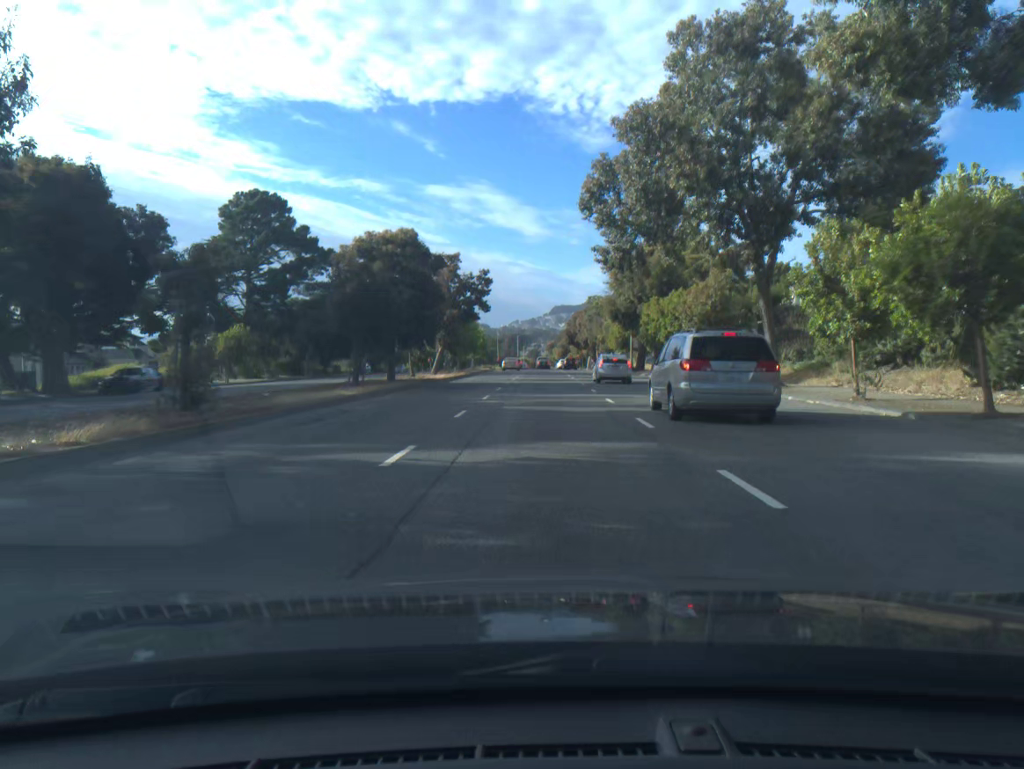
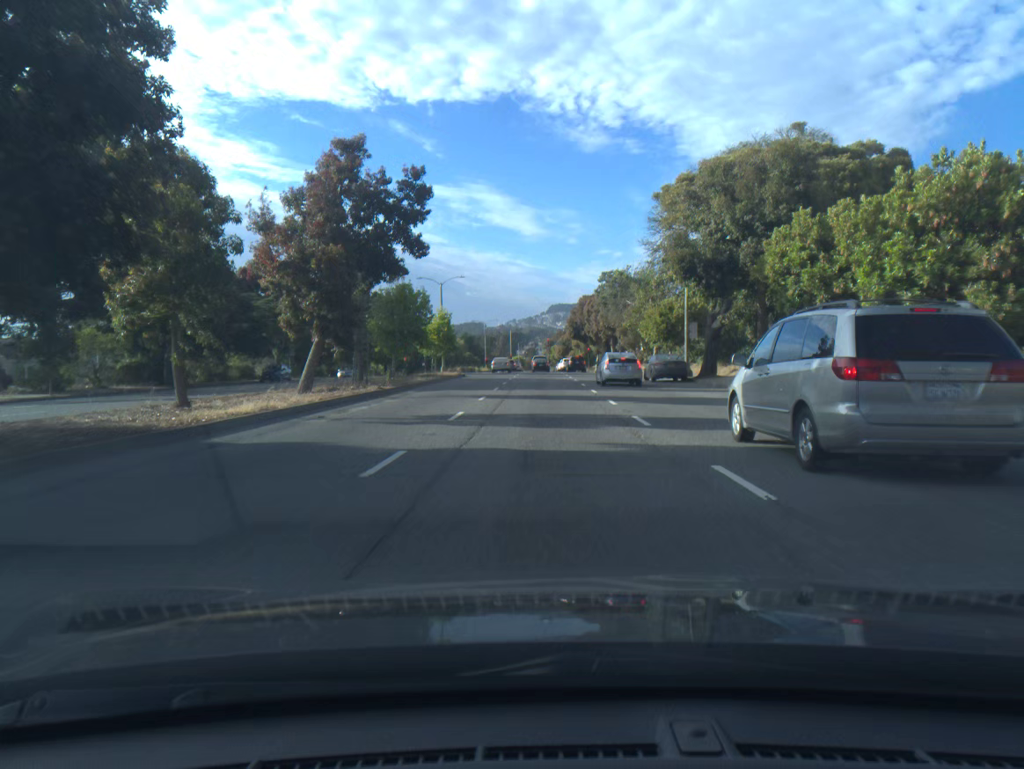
(0.0, +29.8) m; 0°
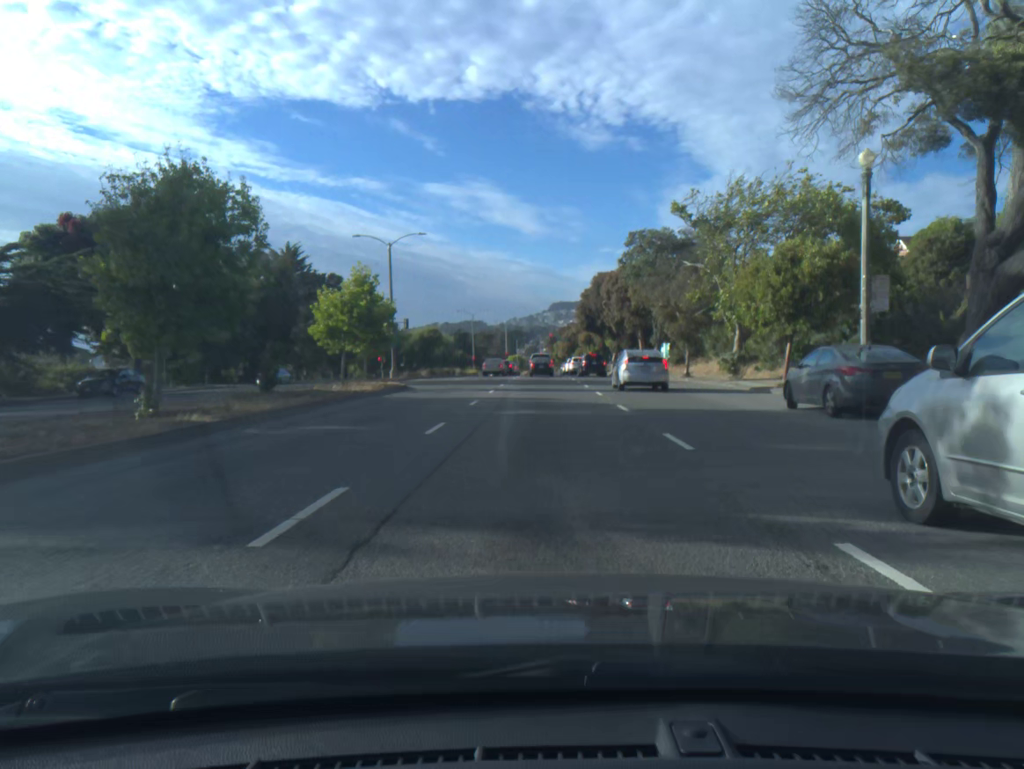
(0.0, +25.1) m; 0°
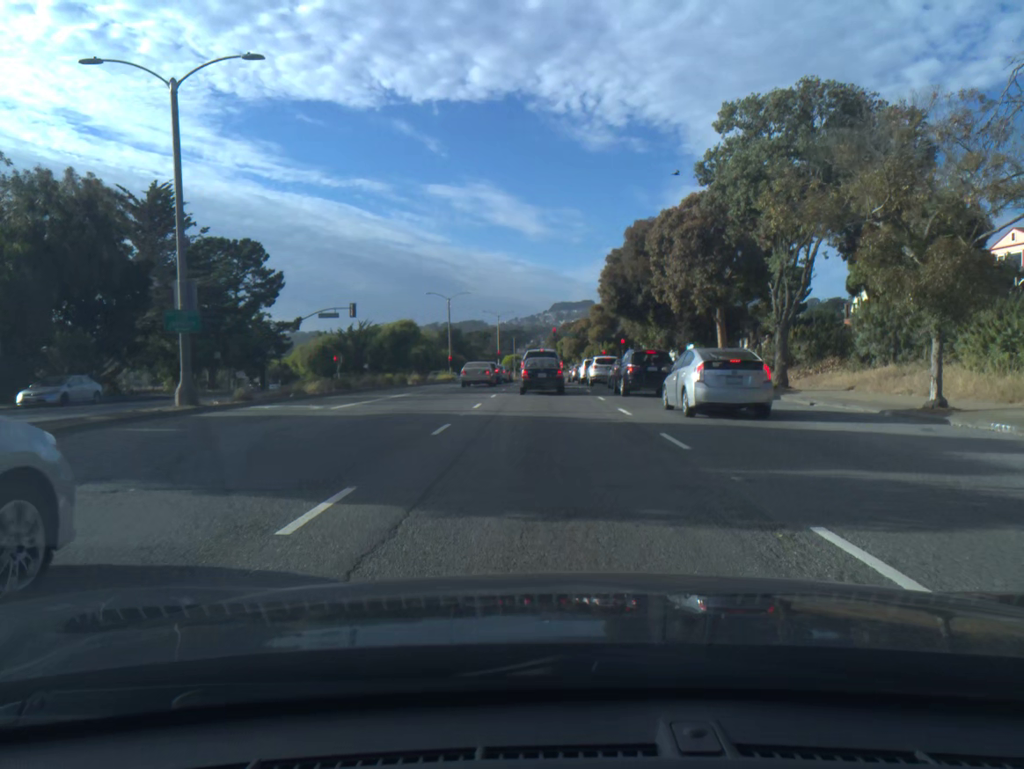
(-0.1, +29.4) m; 0°
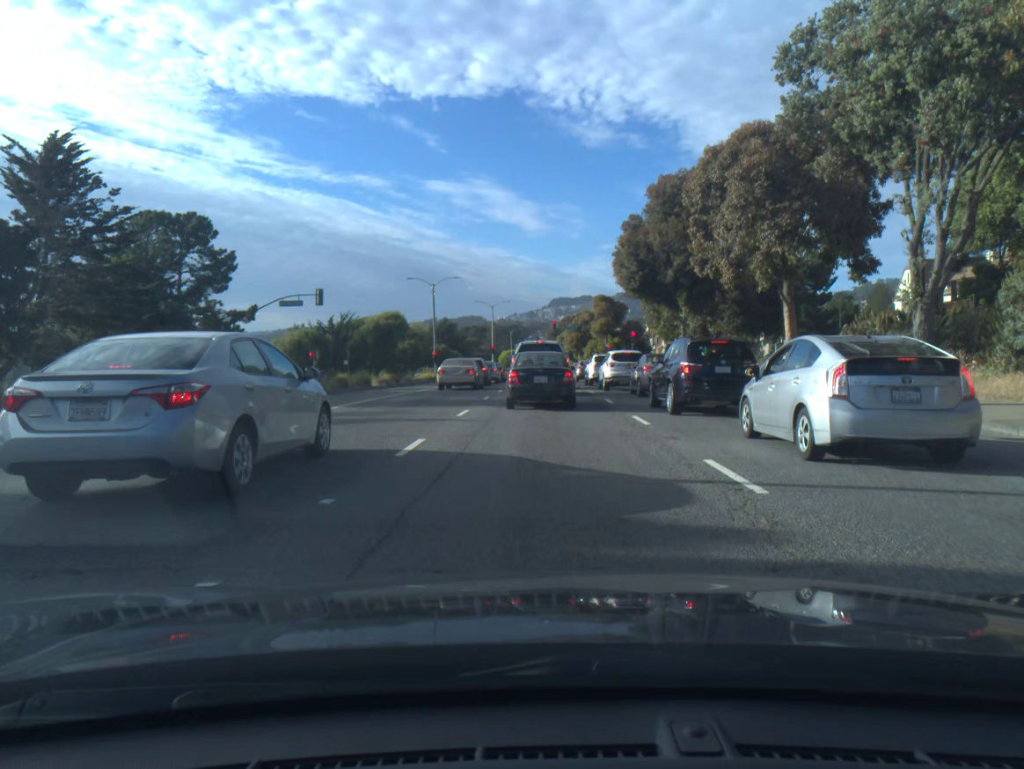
(0.0, +10.7) m; 0°
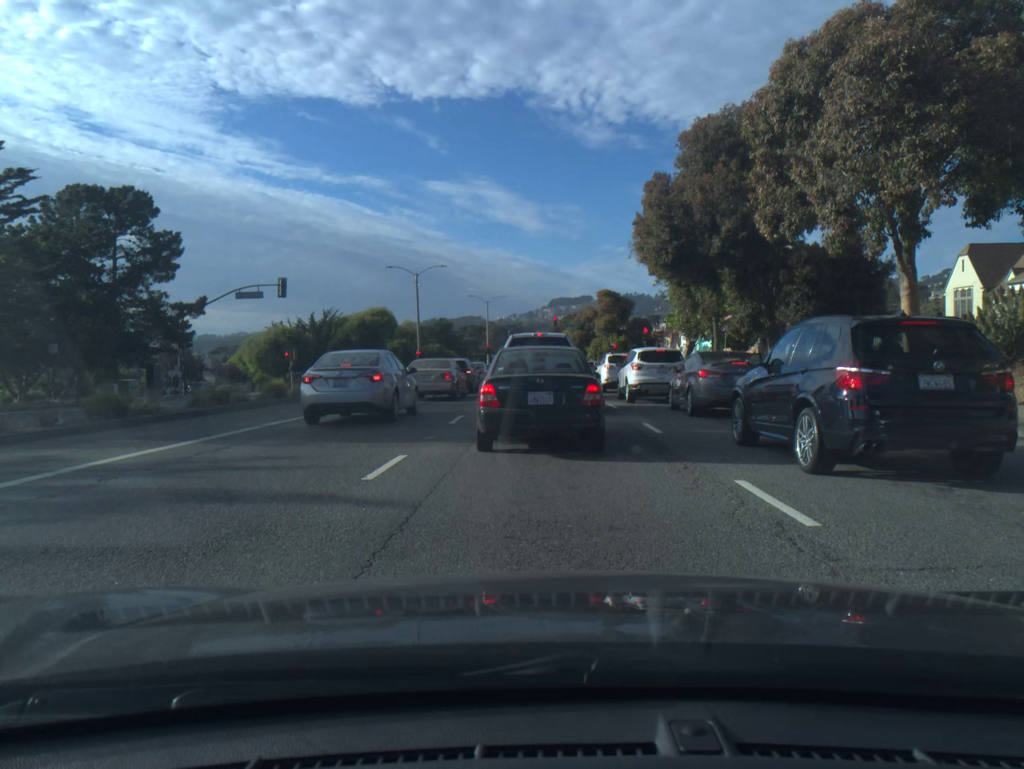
(-0.1, +8.9) m; 0°
